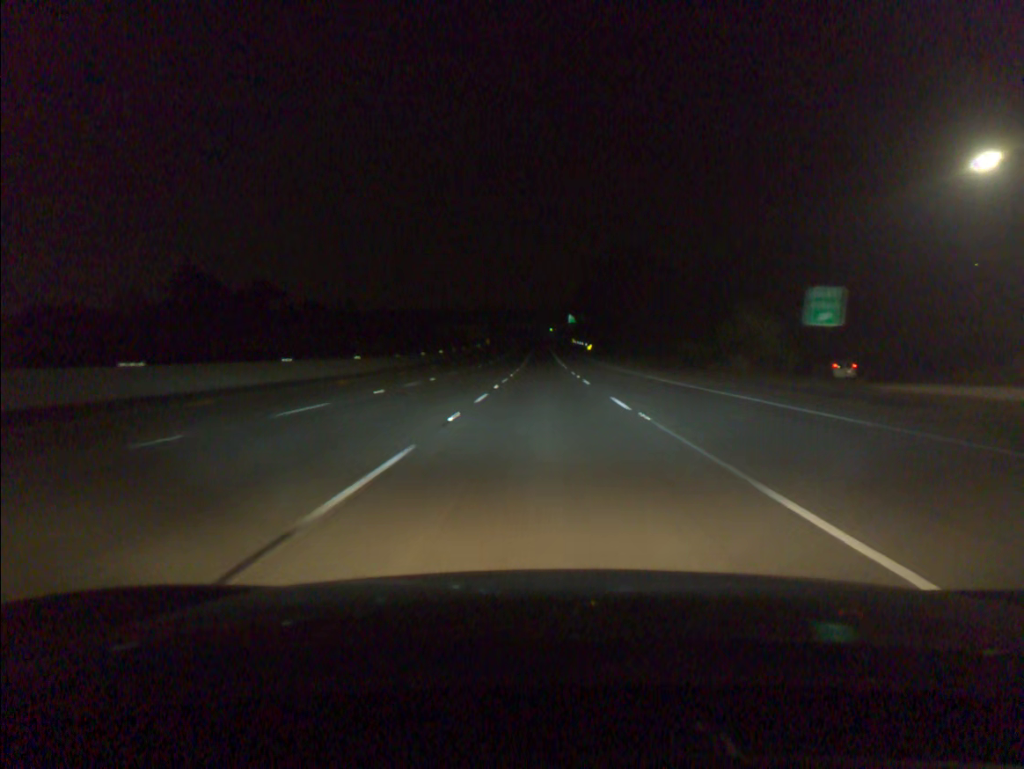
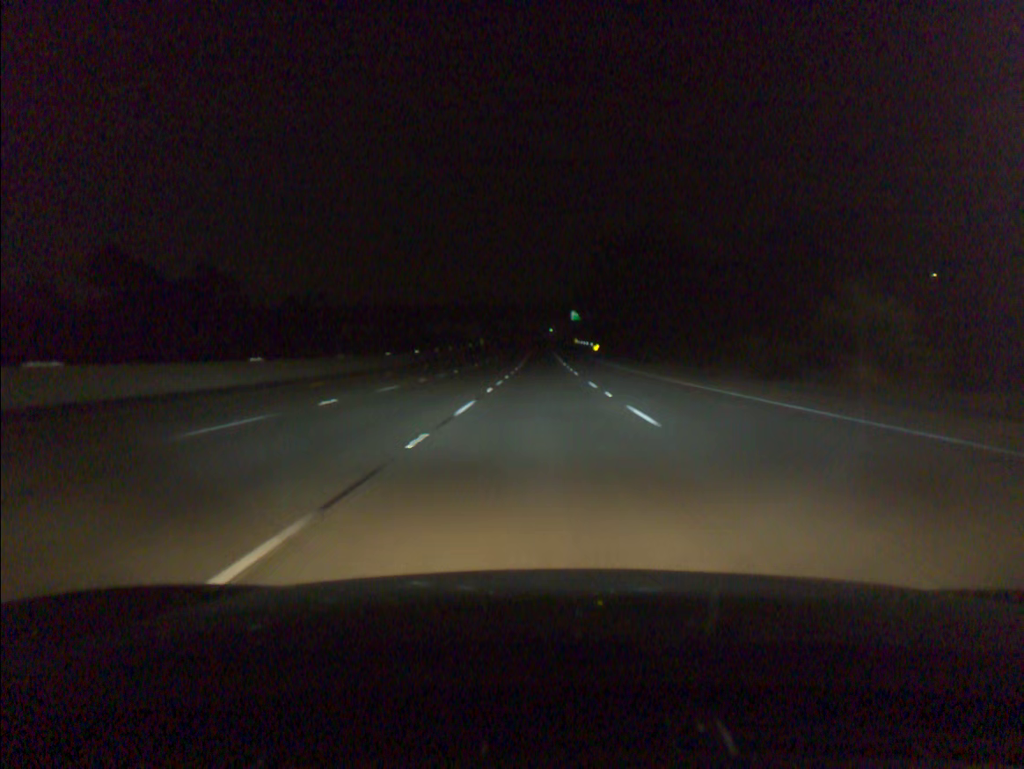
(0.0, +18.7) m; 0°
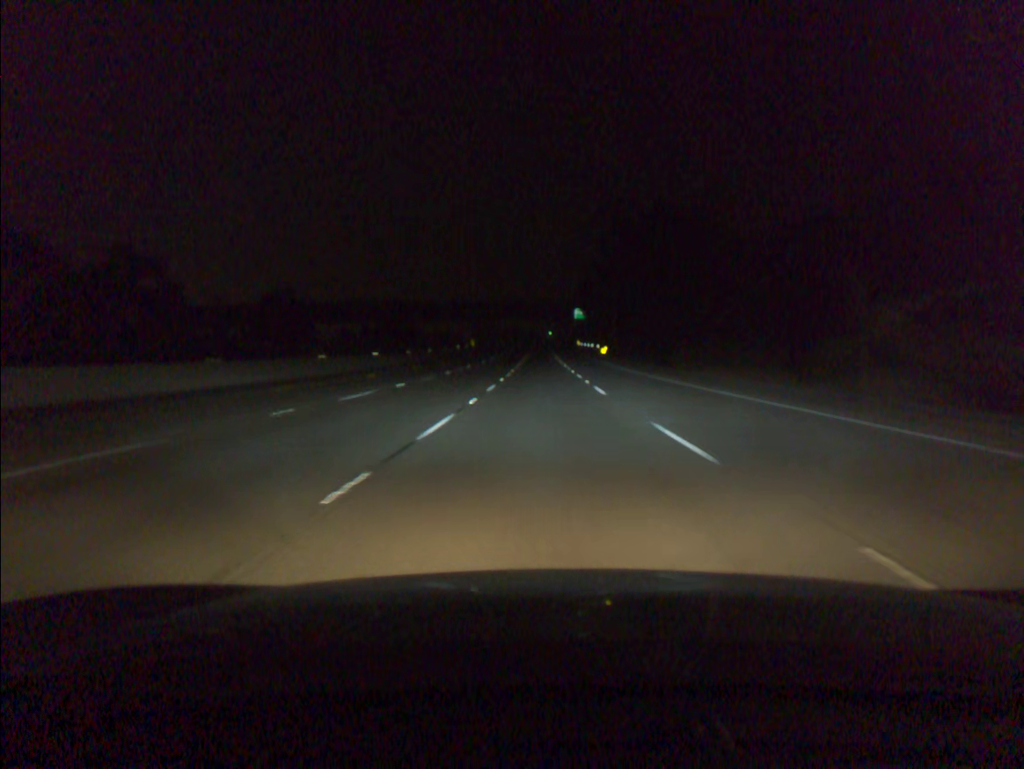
(0.0, +18.7) m; 0°
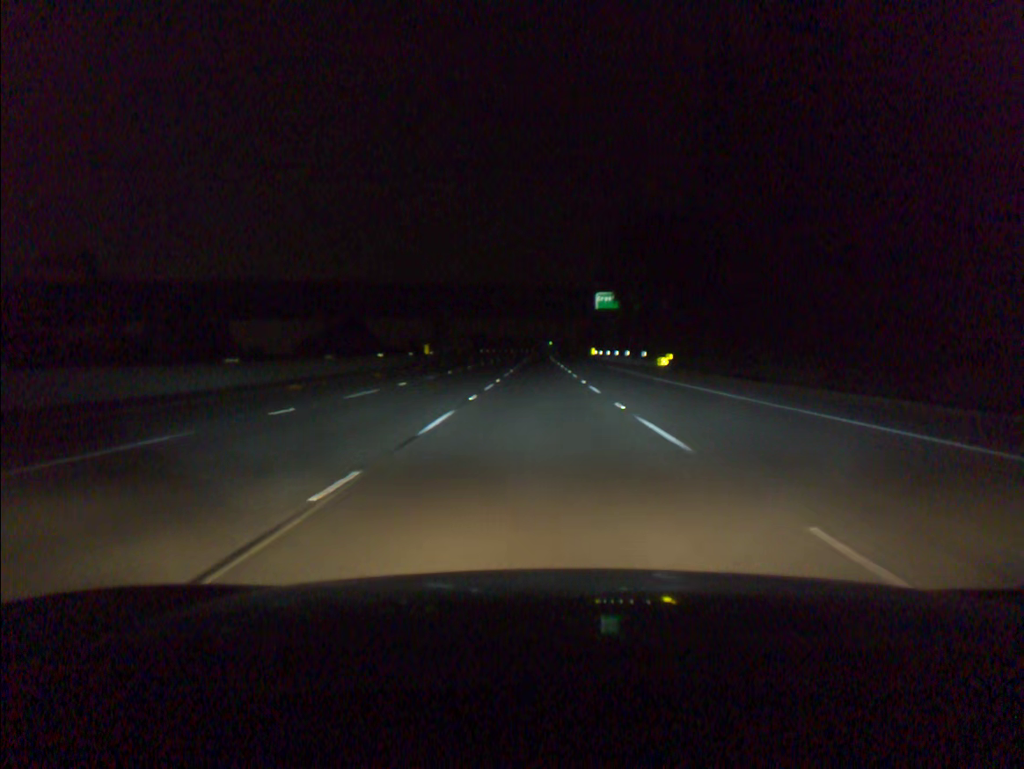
(+0.1, +56.0) m; 0°
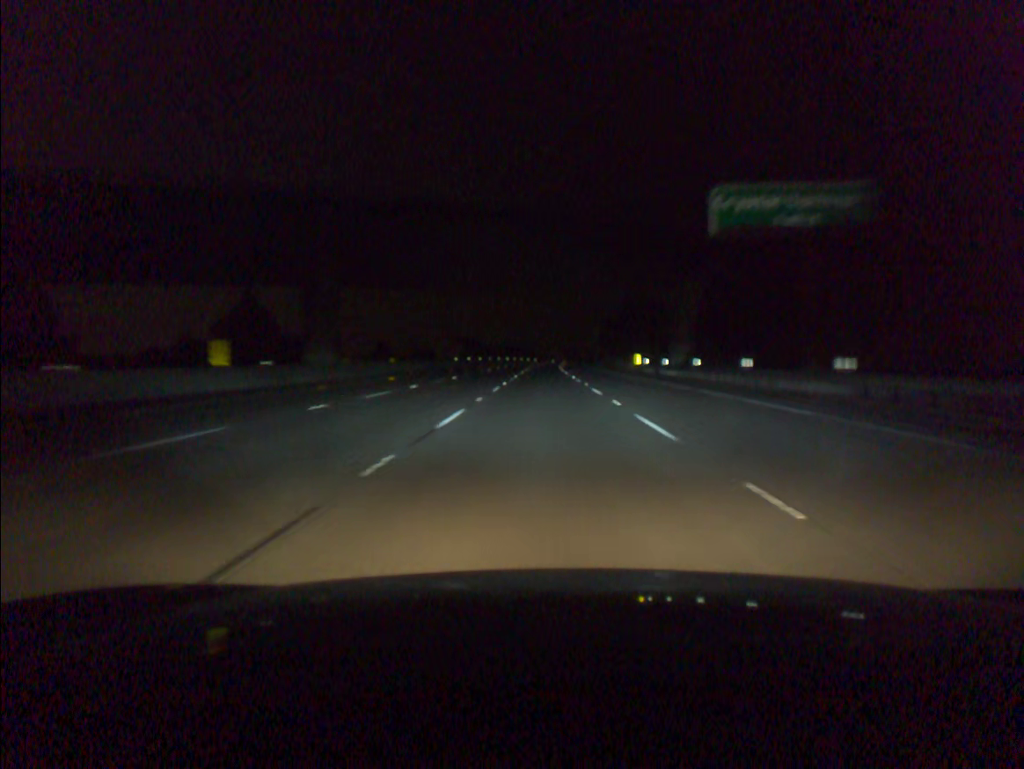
(-0.1, +55.6) m; 0°
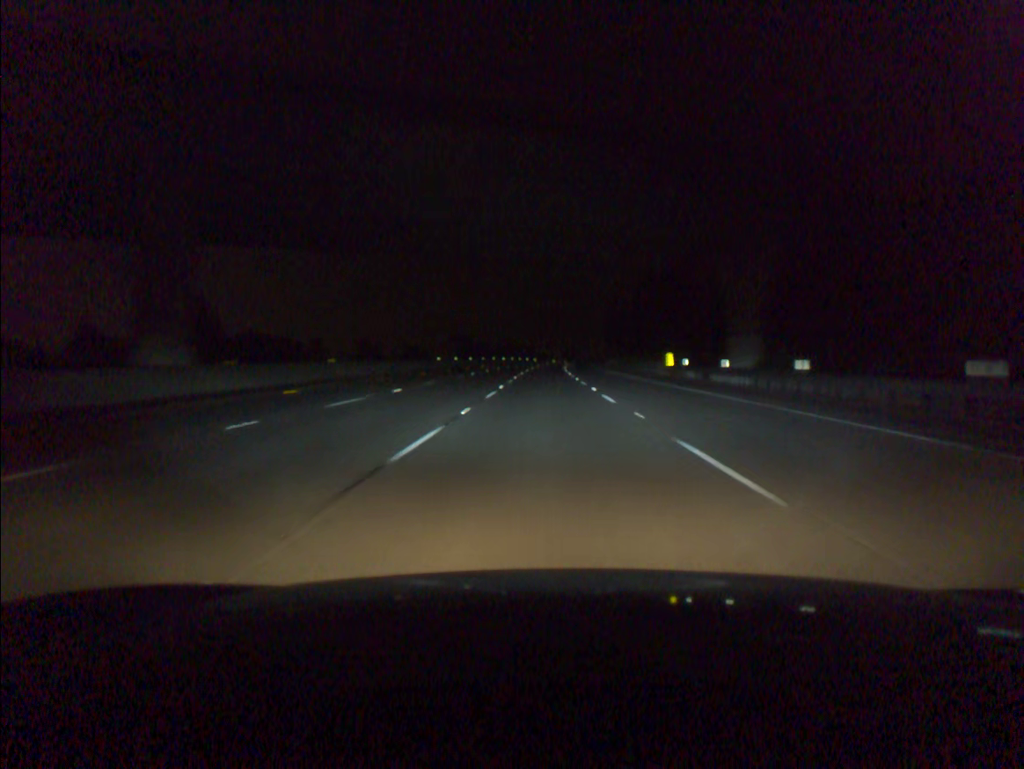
(0.0, +18.5) m; 0°
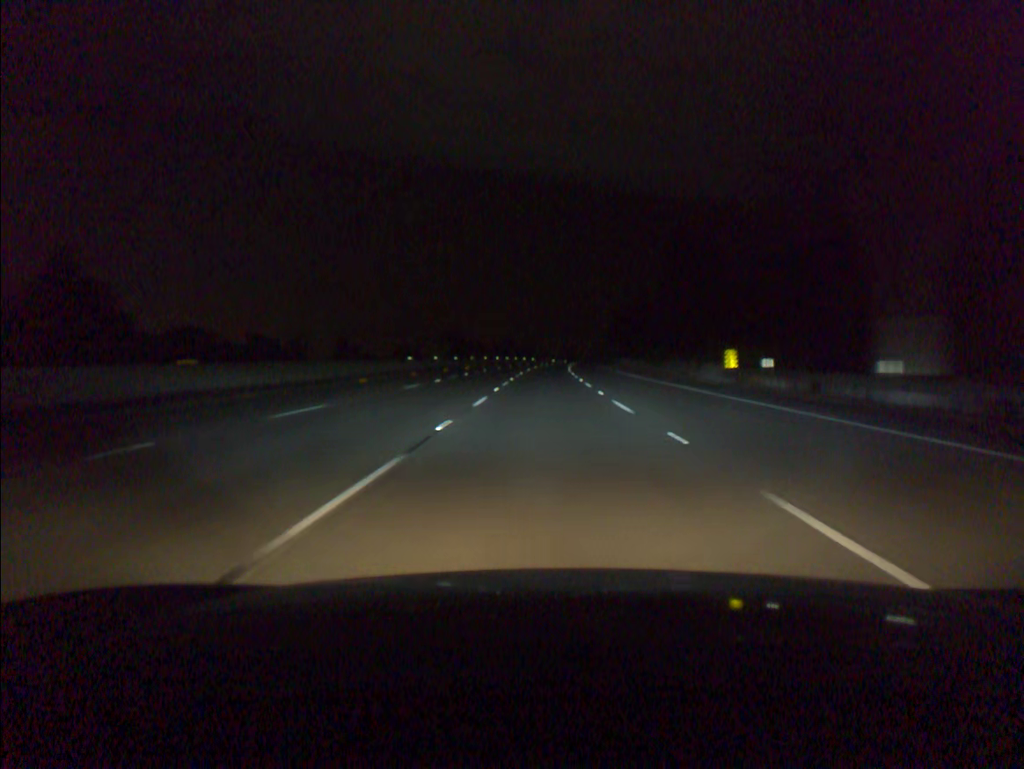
(0.0, +18.5) m; 0°
